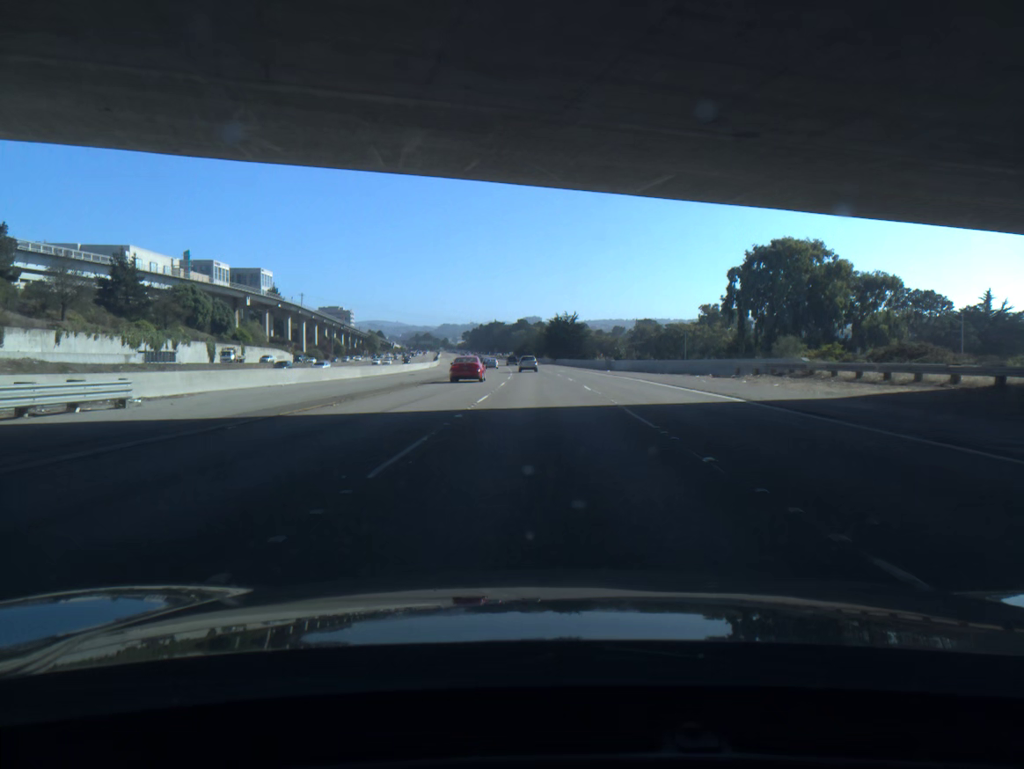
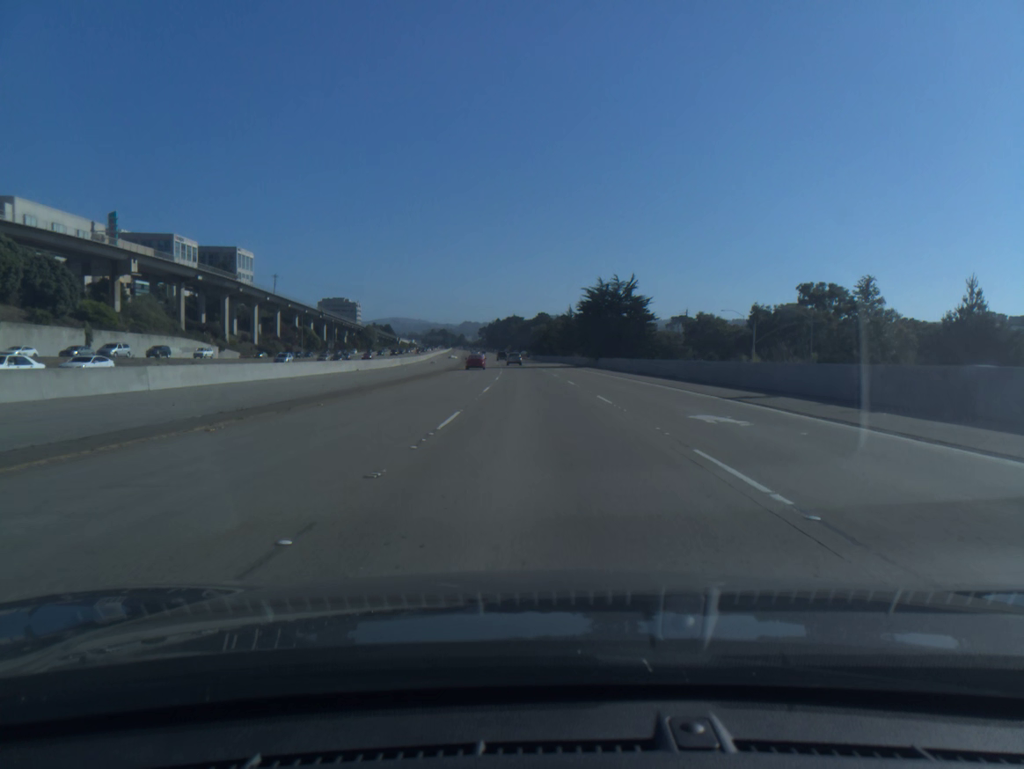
(-0.7, +66.2) m; -2°
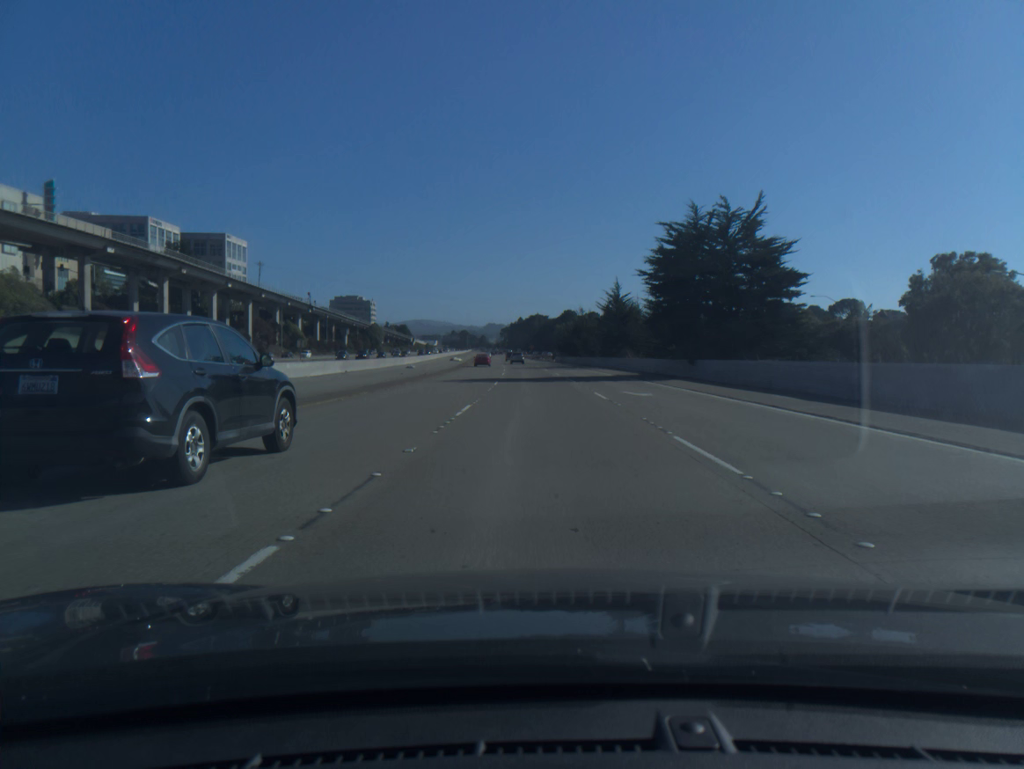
(-0.6, +41.6) m; -2°
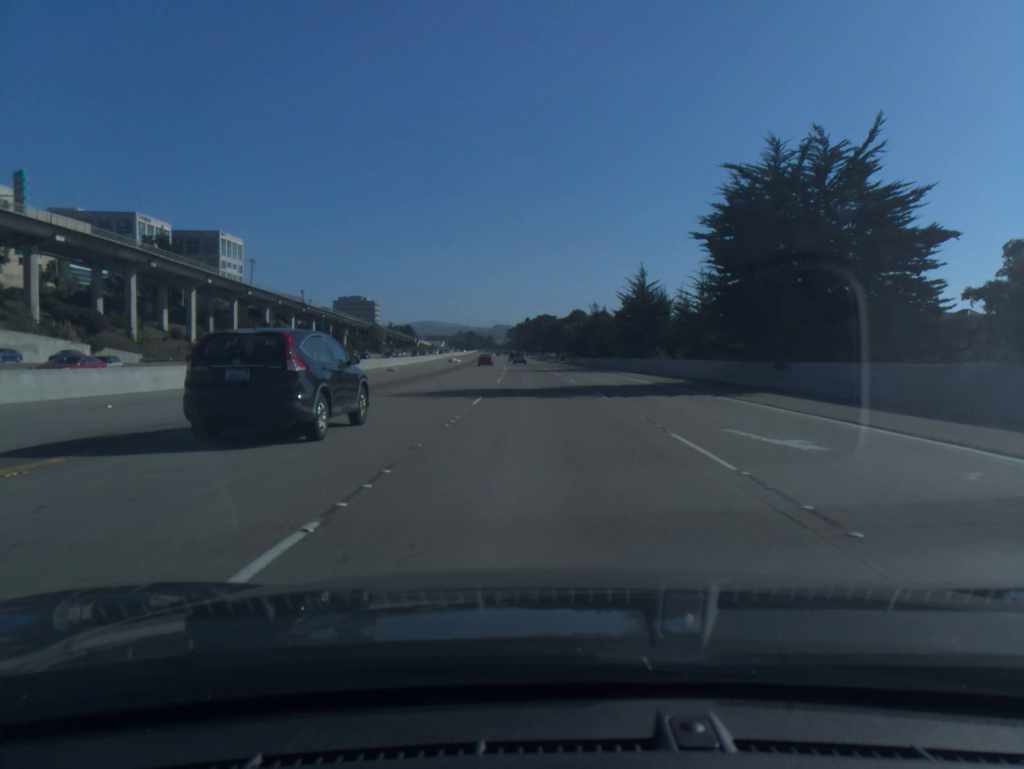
(-0.1, +14.2) m; 0°
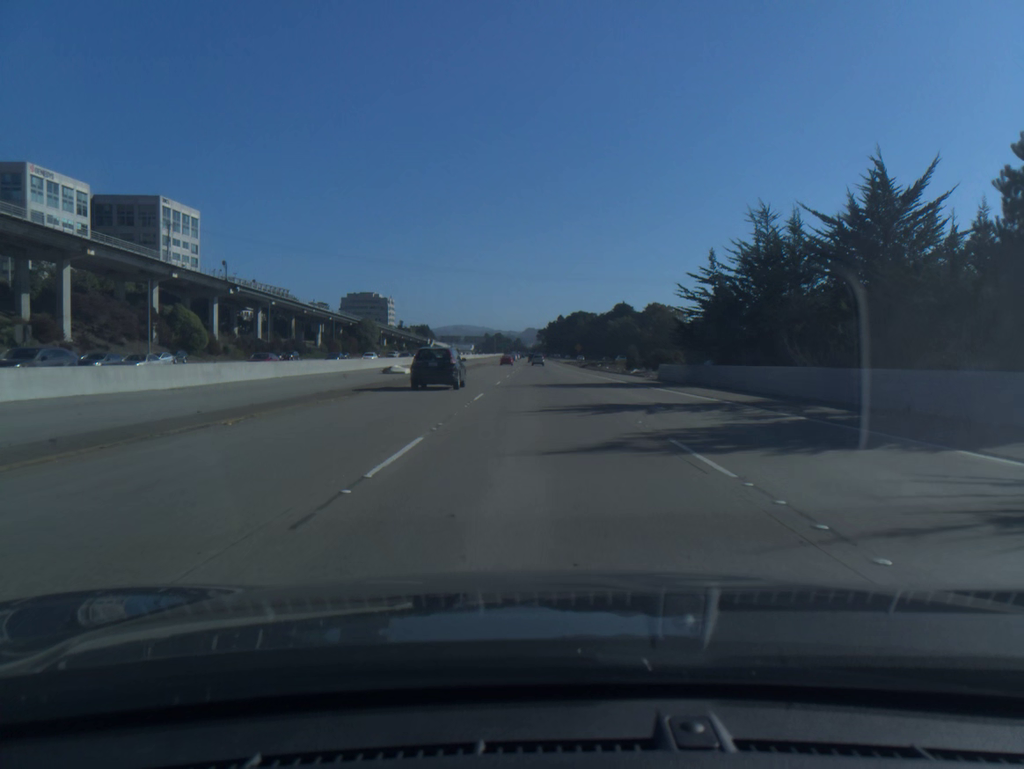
(-1.5, +73.0) m; -2°
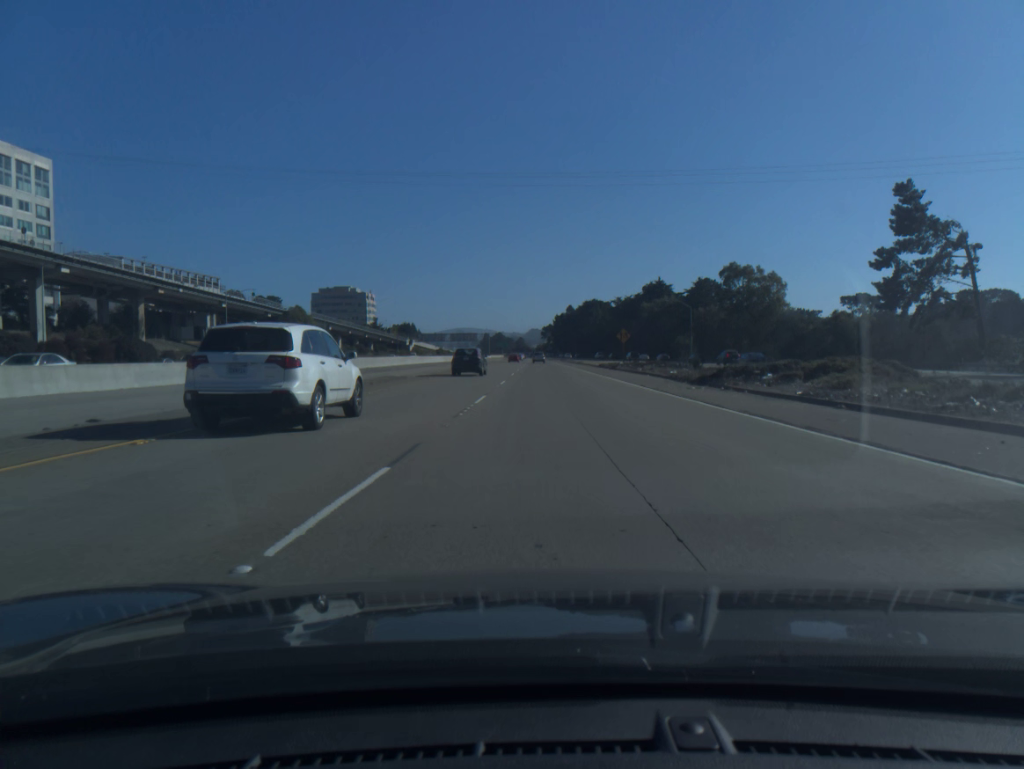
(-0.7, +76.7) m; 0°
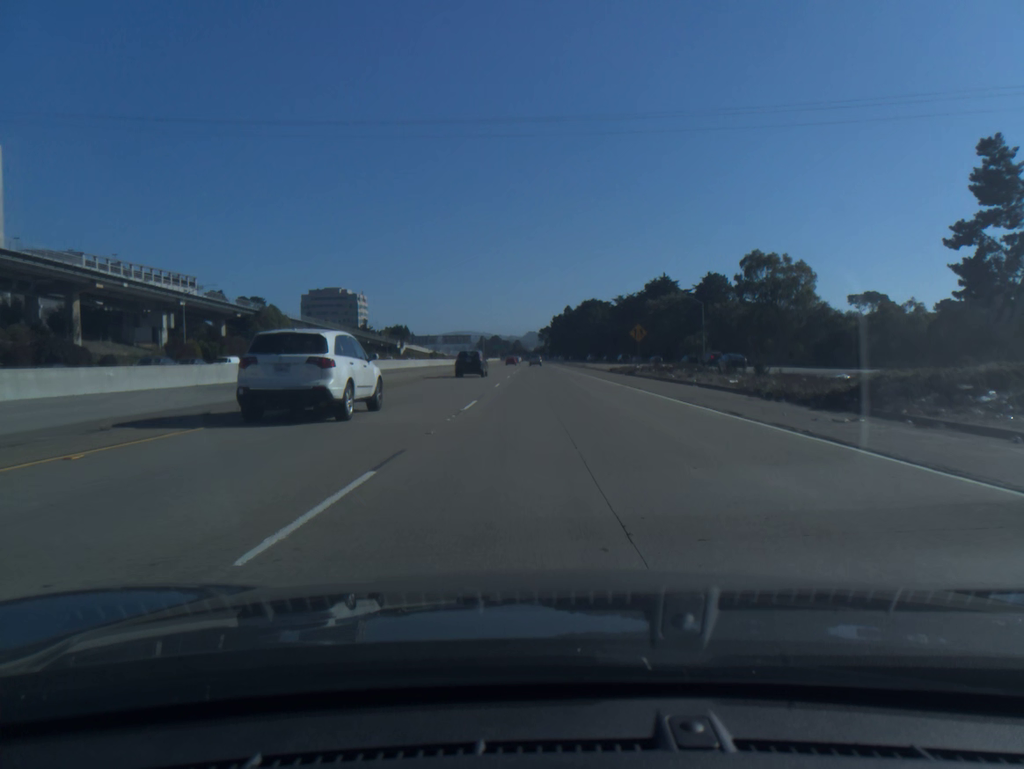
(0.0, +15.8) m; 0°
